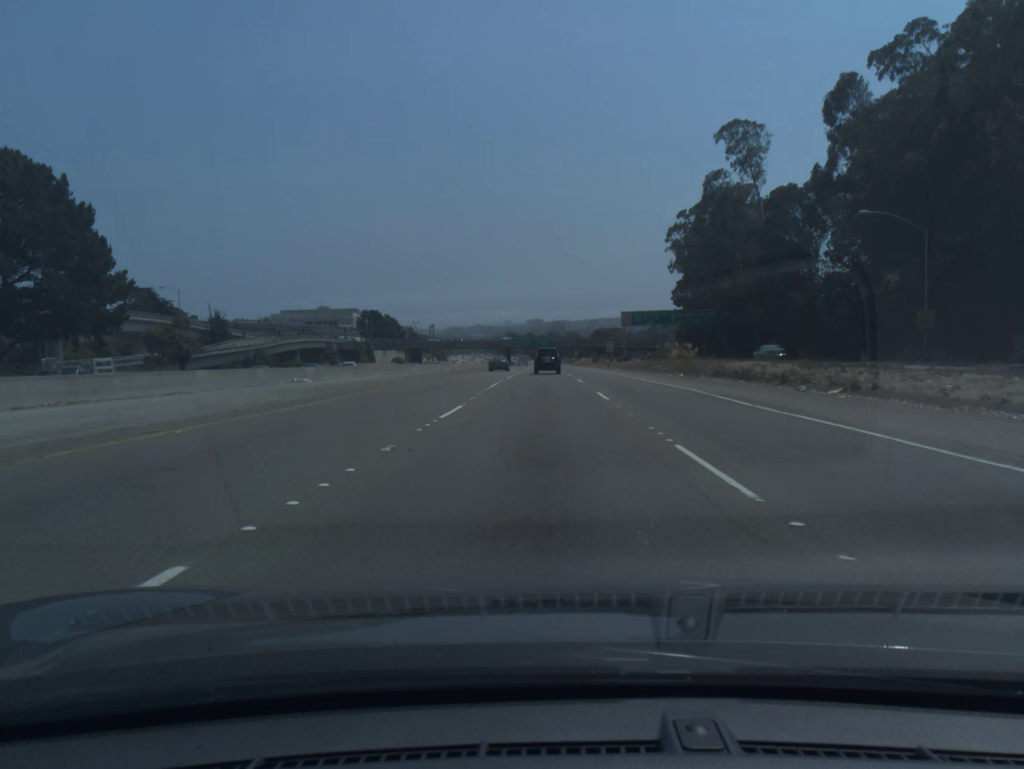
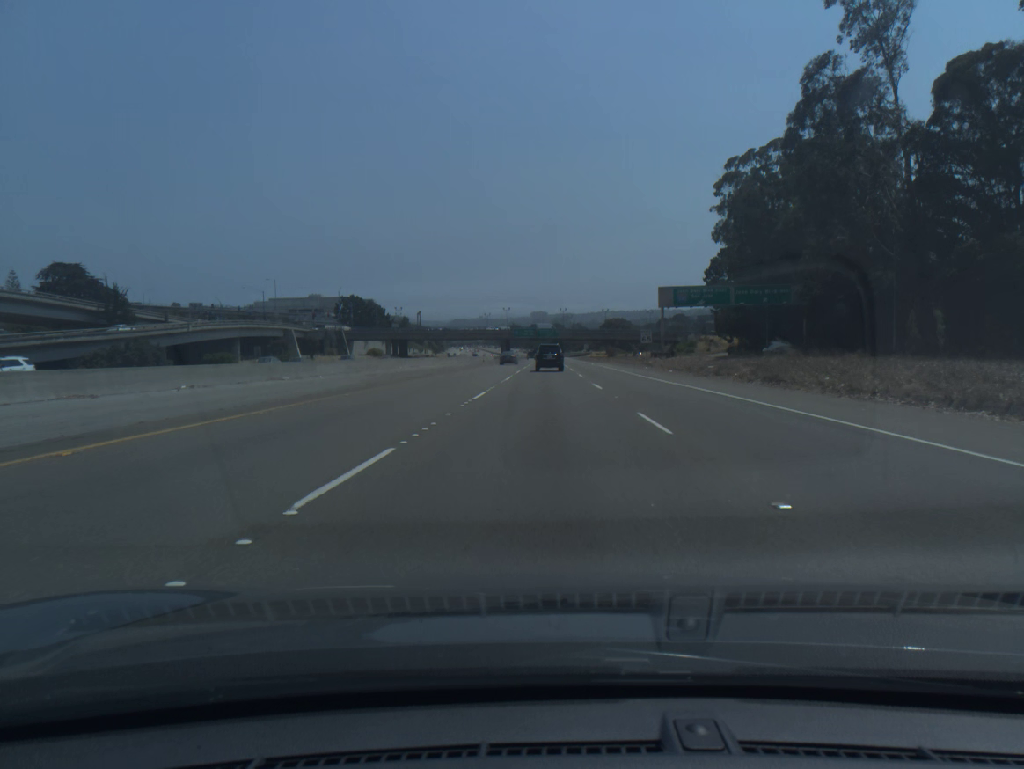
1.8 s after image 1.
(-0.2, +39.0) m; 0°
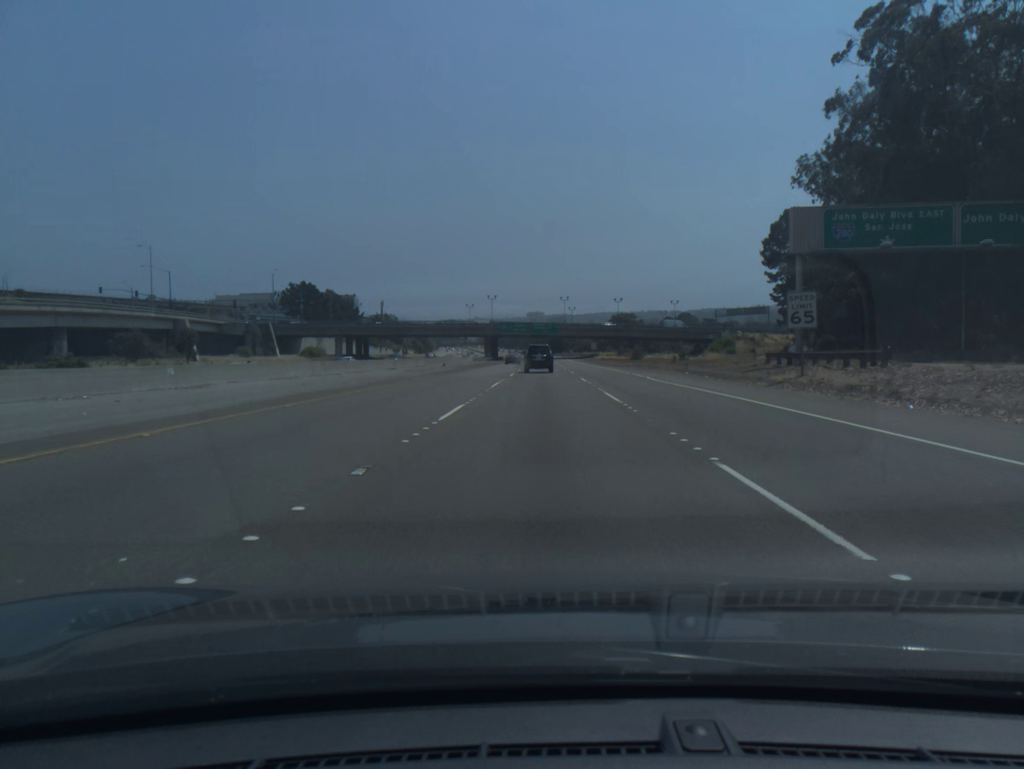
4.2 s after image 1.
(+0.1, +51.5) m; 0°
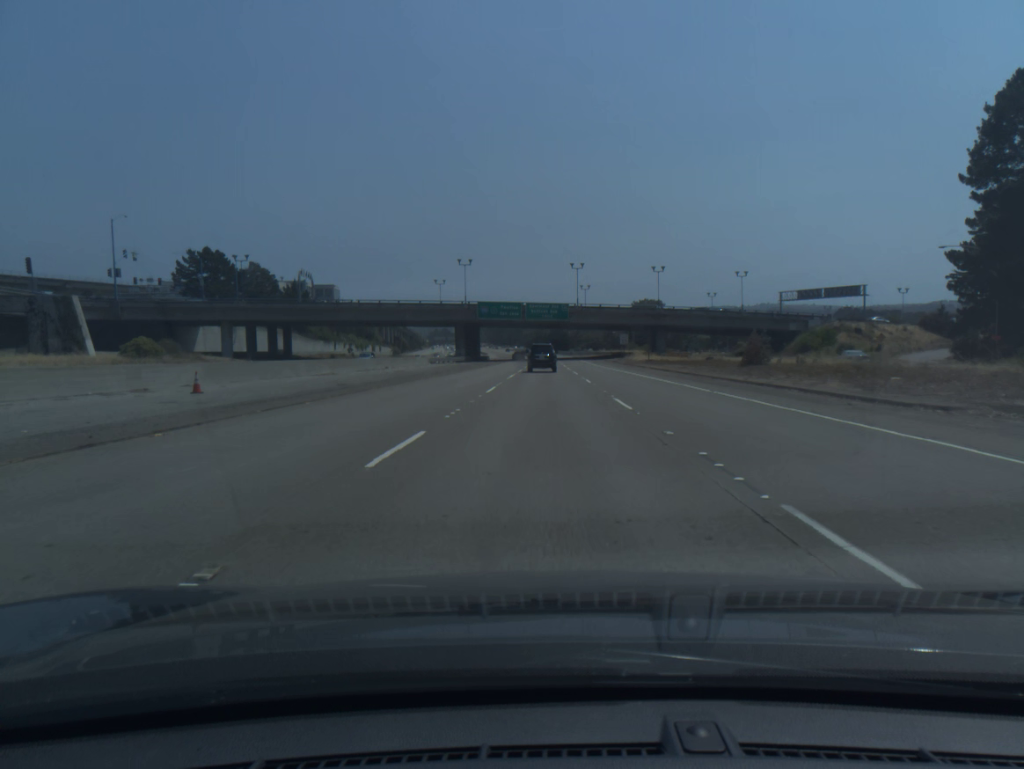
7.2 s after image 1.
(-0.1, +64.1) m; 0°
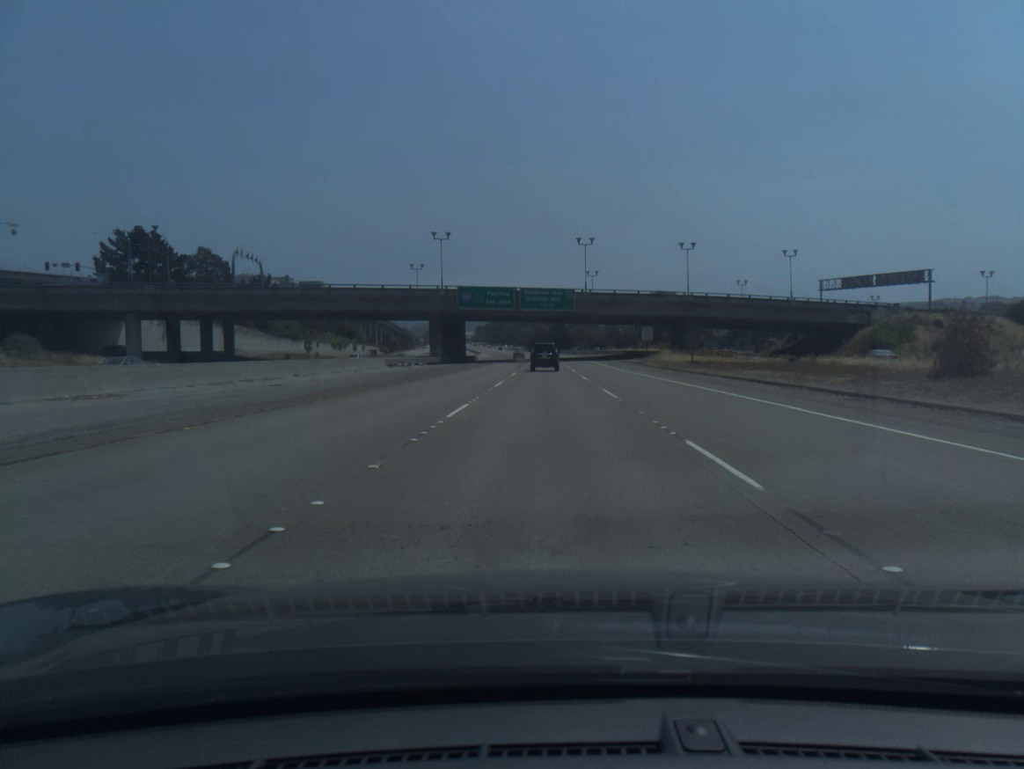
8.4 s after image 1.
(0.0, +25.7) m; 0°
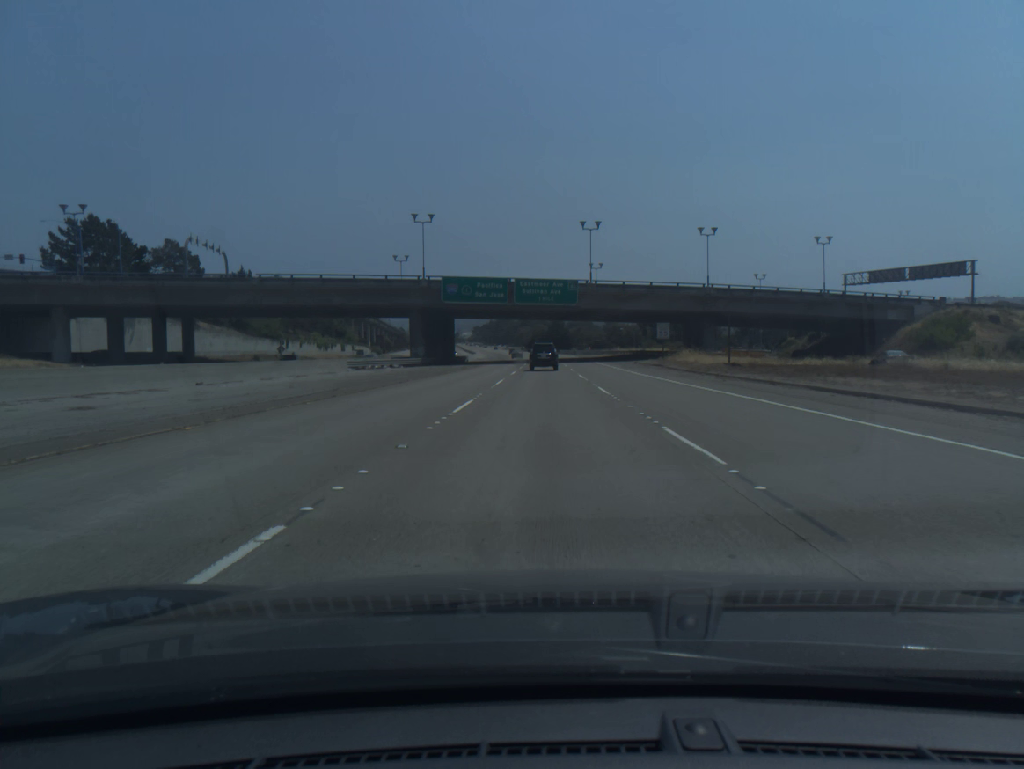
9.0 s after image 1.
(0.0, +12.9) m; 0°
